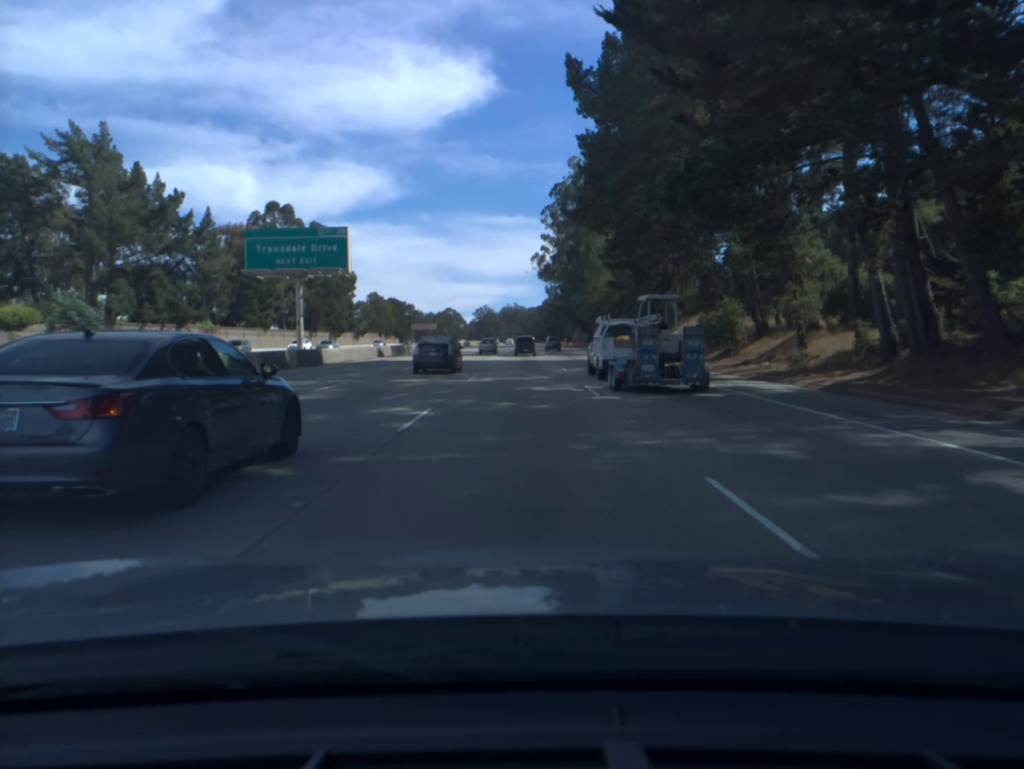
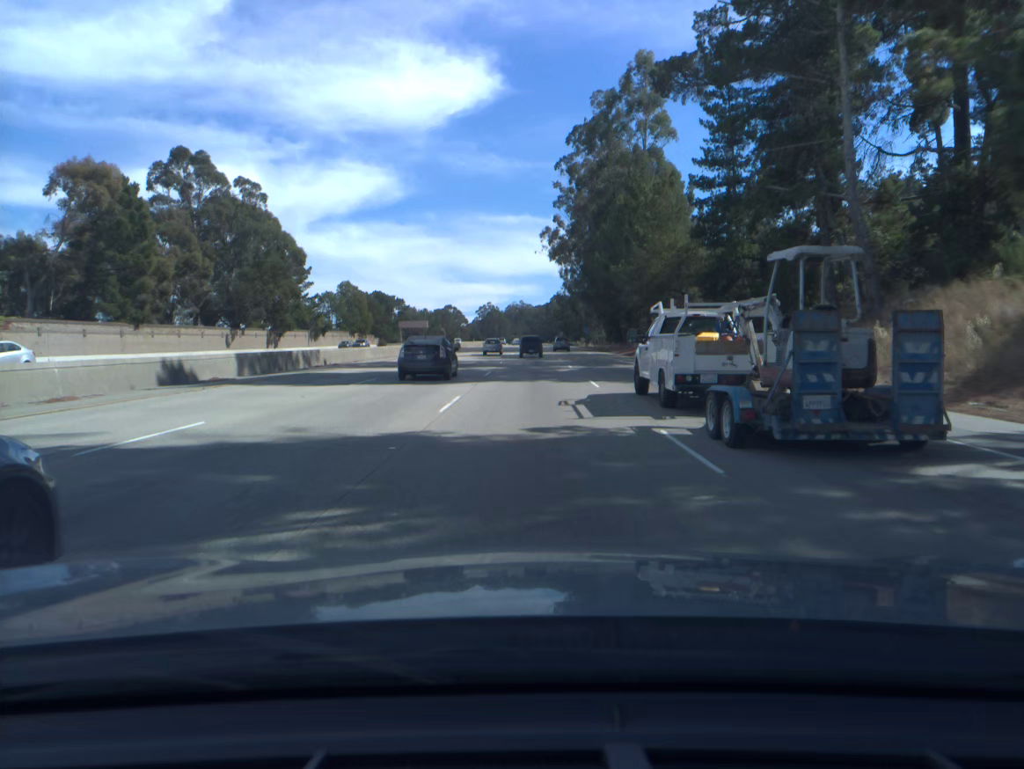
(-0.3, +40.5) m; -1°
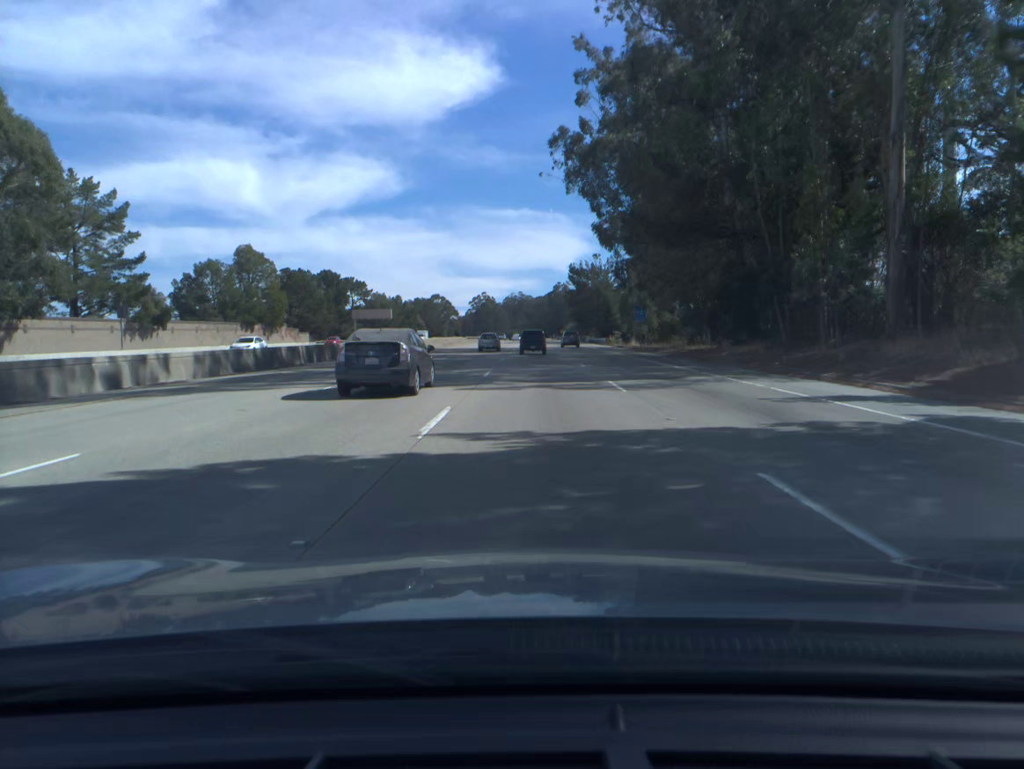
(+0.1, +62.8) m; 0°
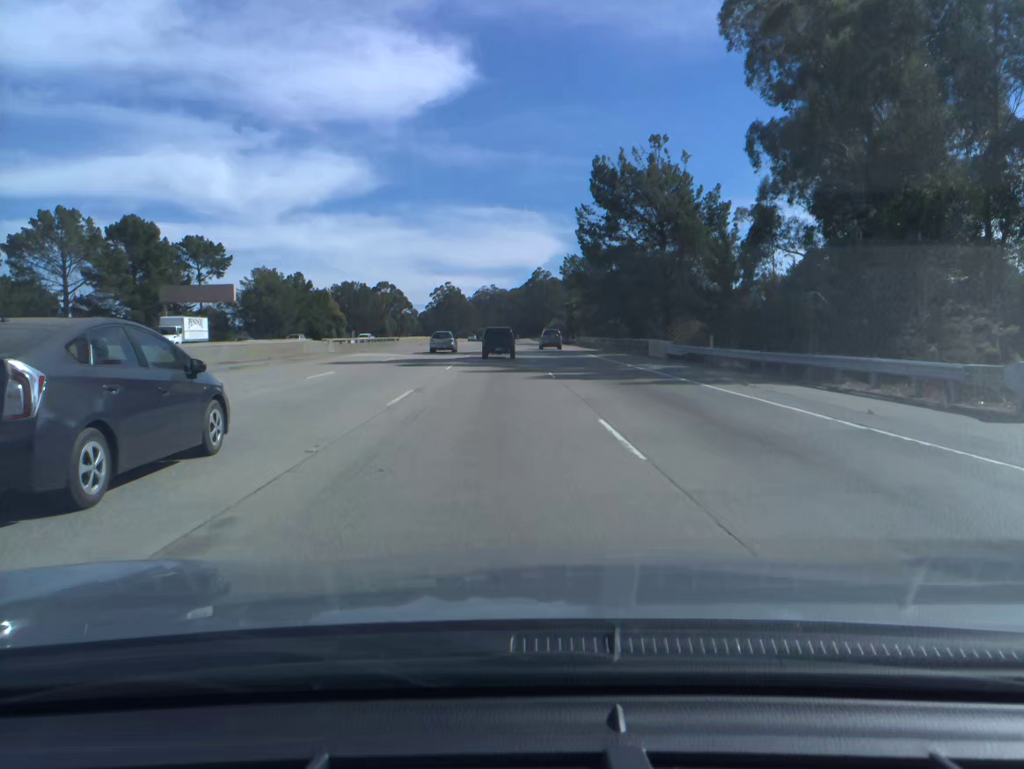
(+1.1, +83.3) m; +2°
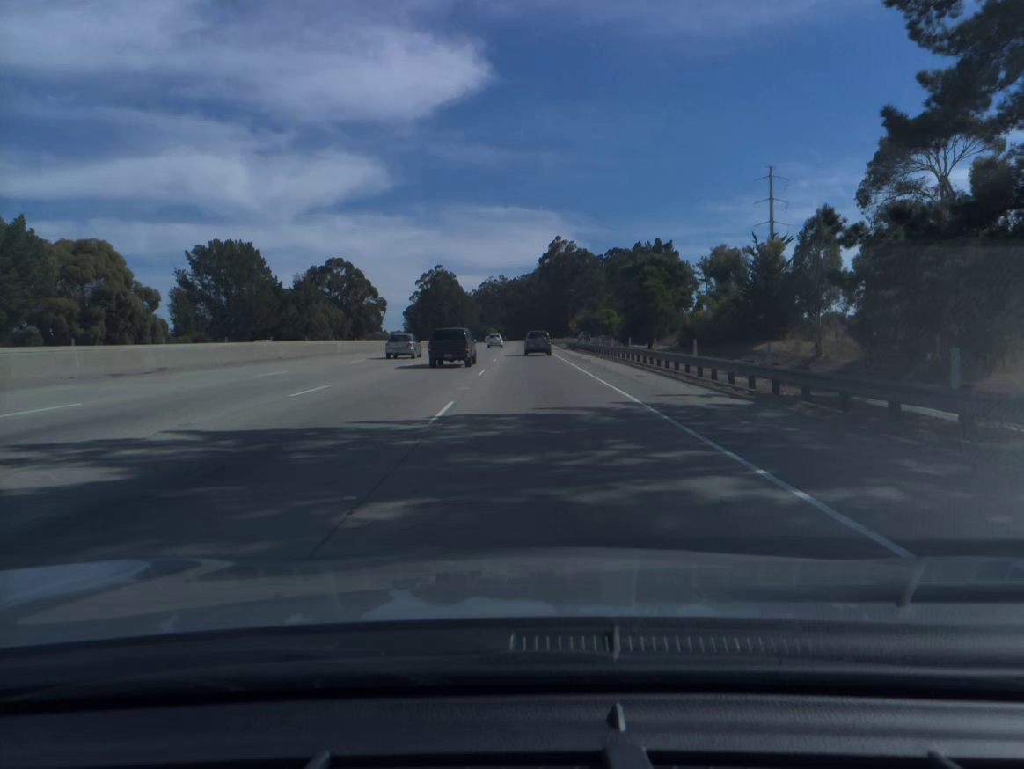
(+0.3, +100.0) m; -1°
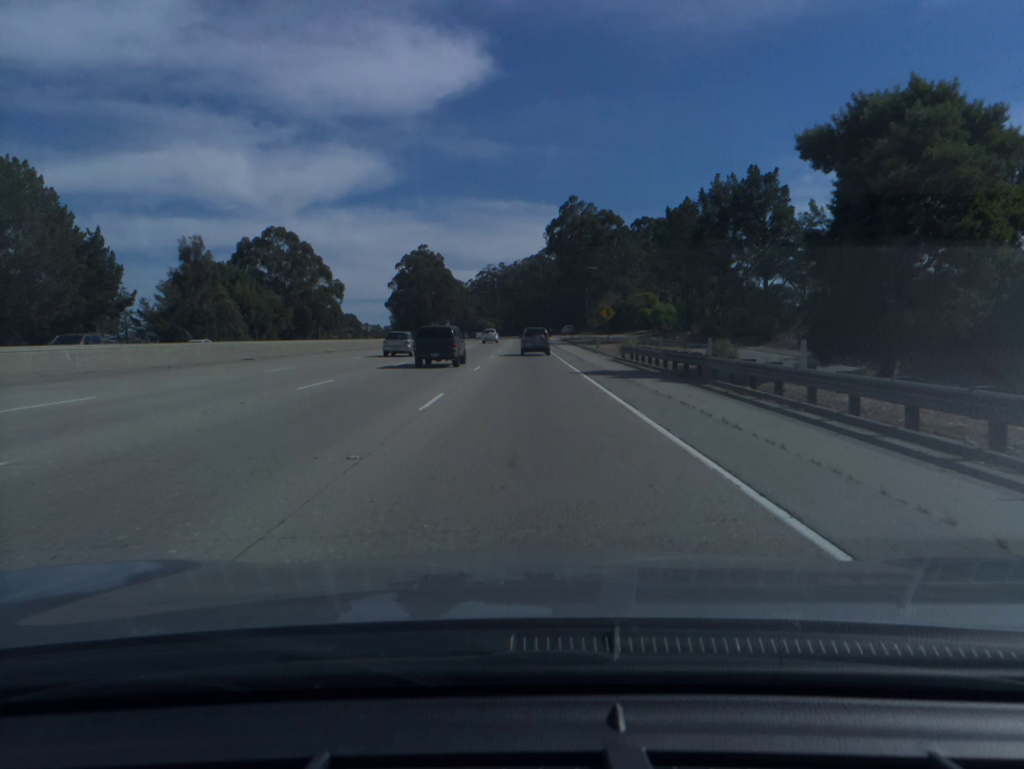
(+0.1, +56.5) m; 0°
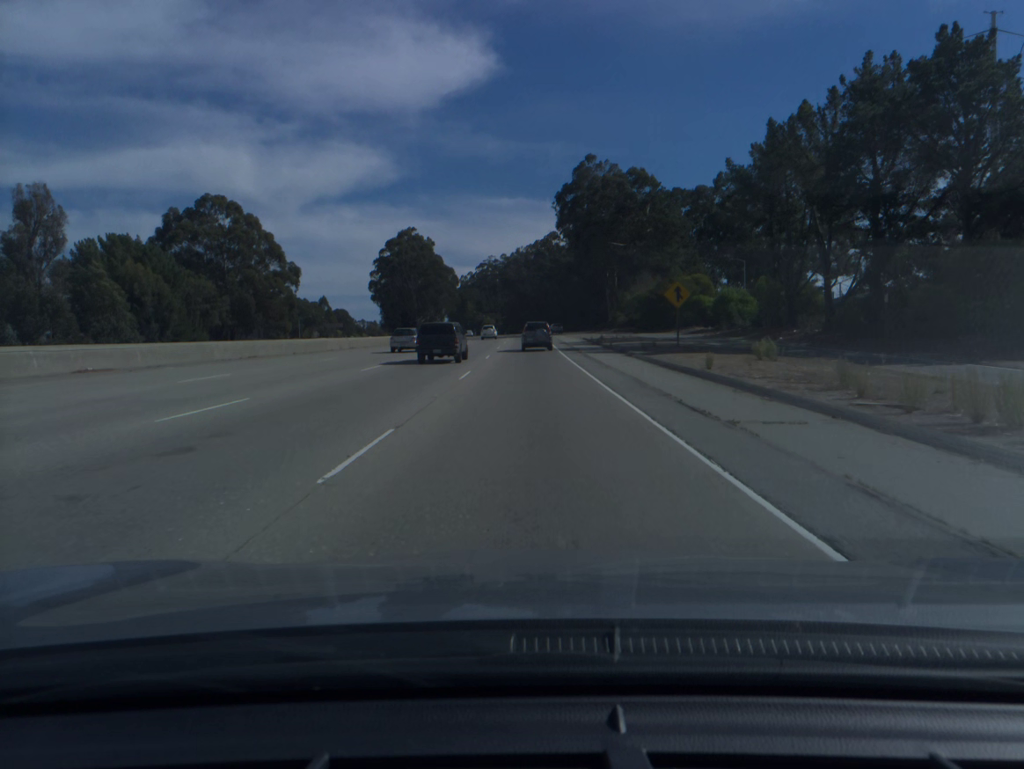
(-0.1, +36.2) m; 0°
